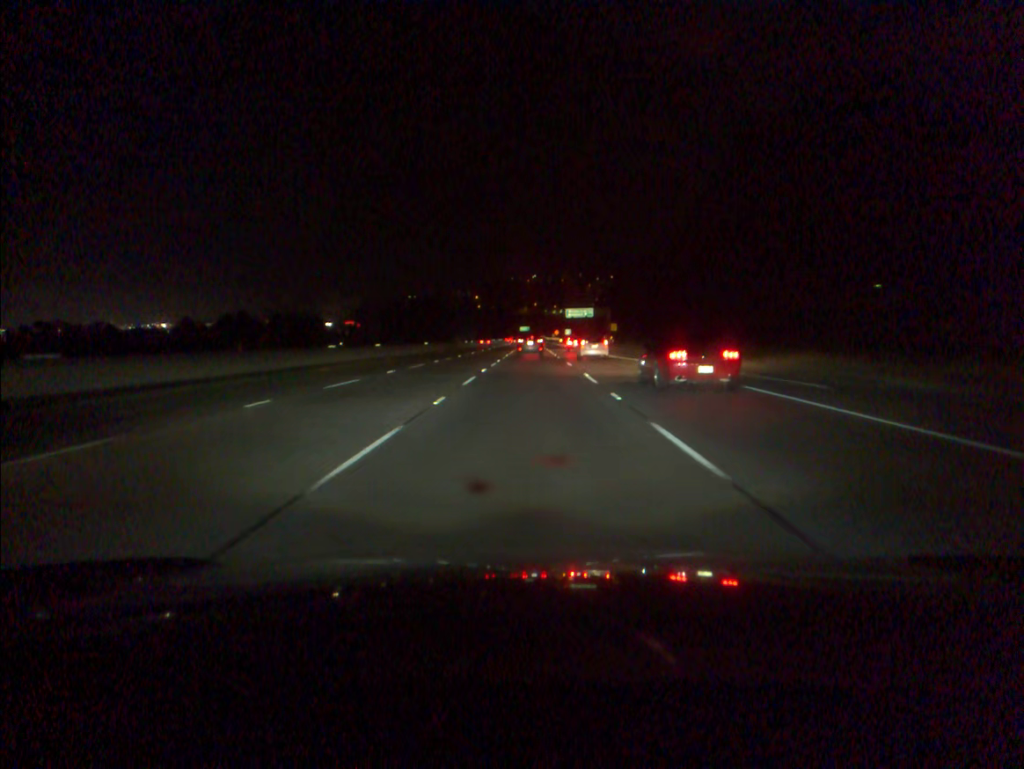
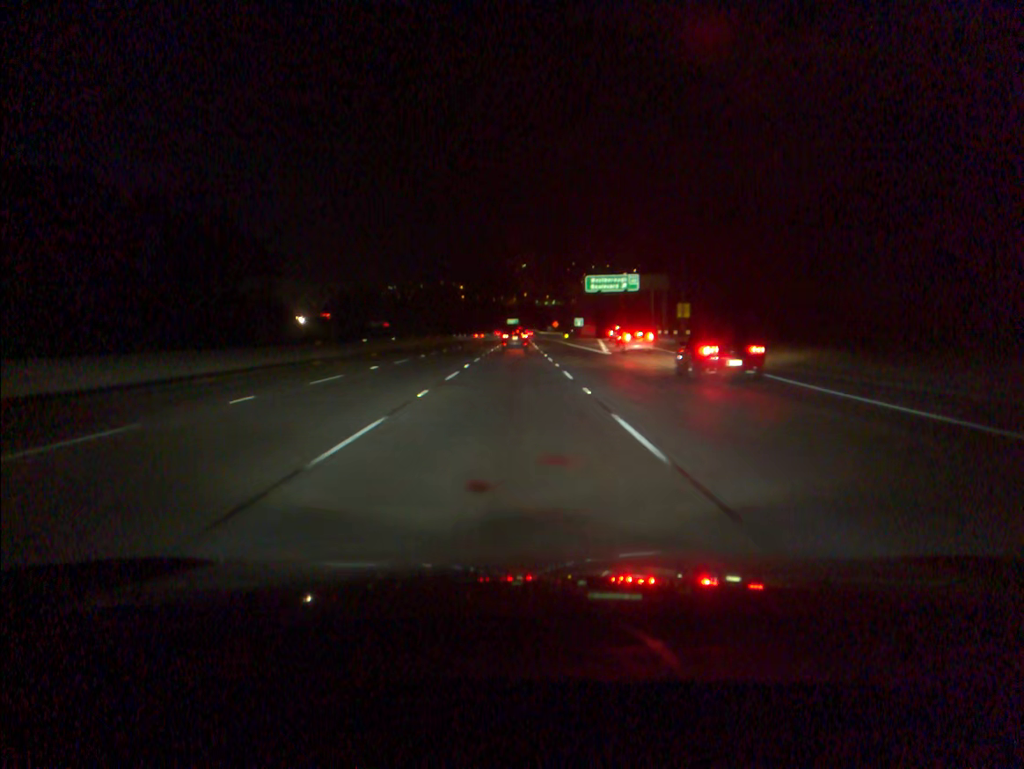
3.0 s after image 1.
(+1.1, +86.9) m; +1°
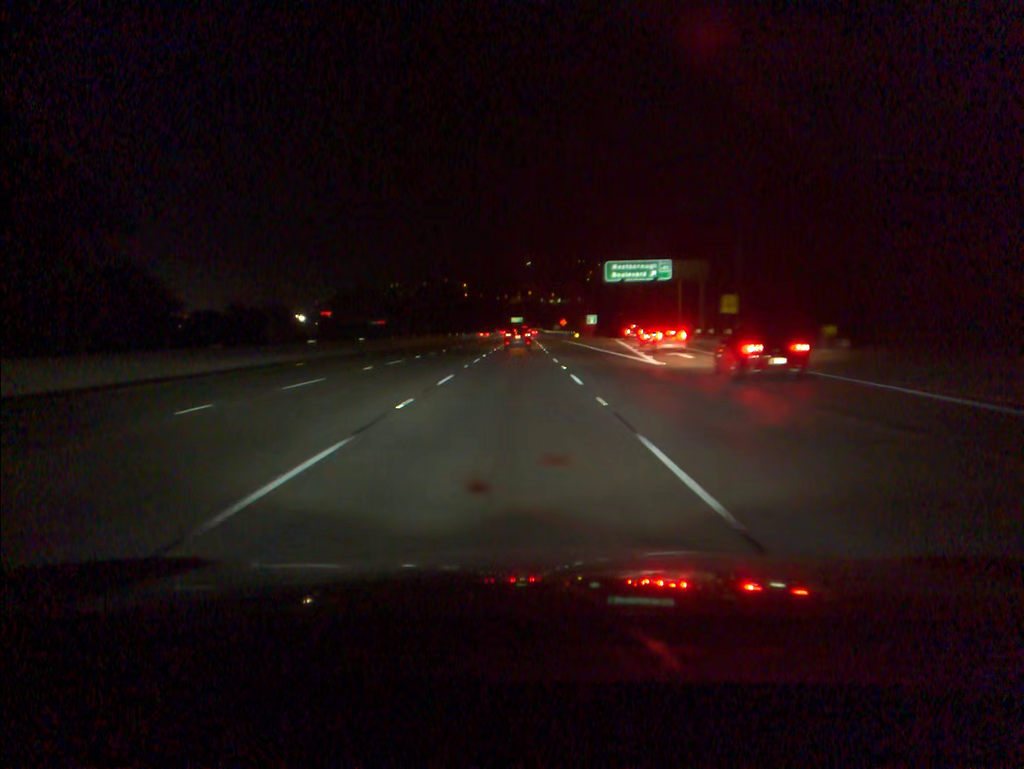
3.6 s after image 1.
(0.0, +17.3) m; 0°
